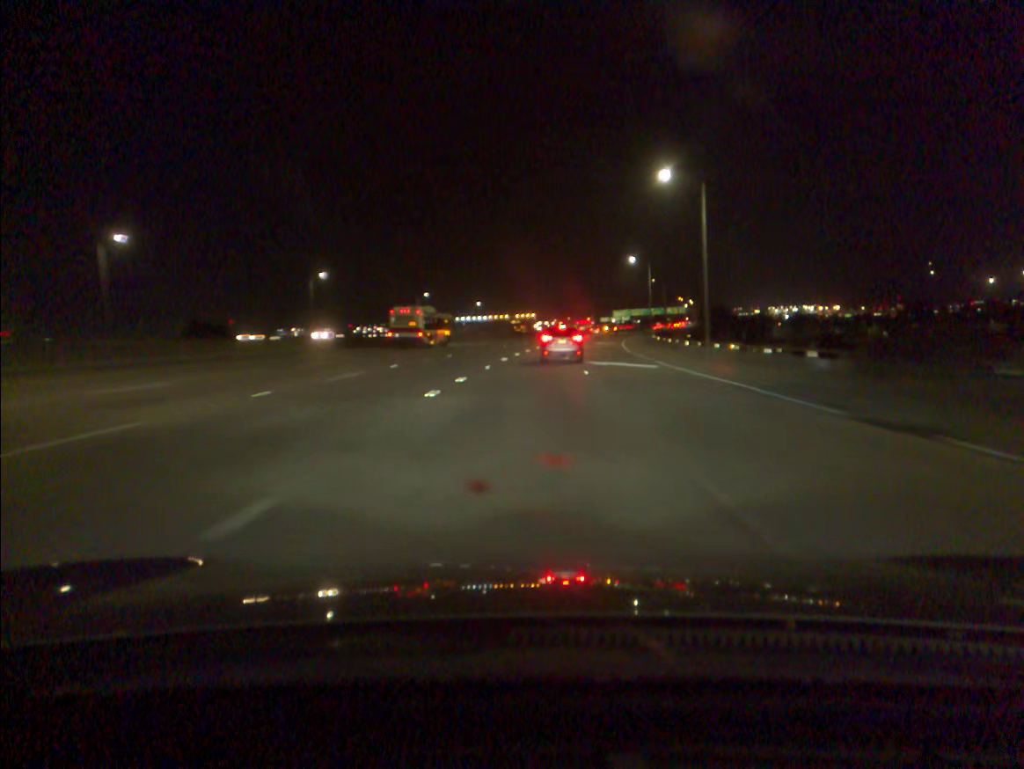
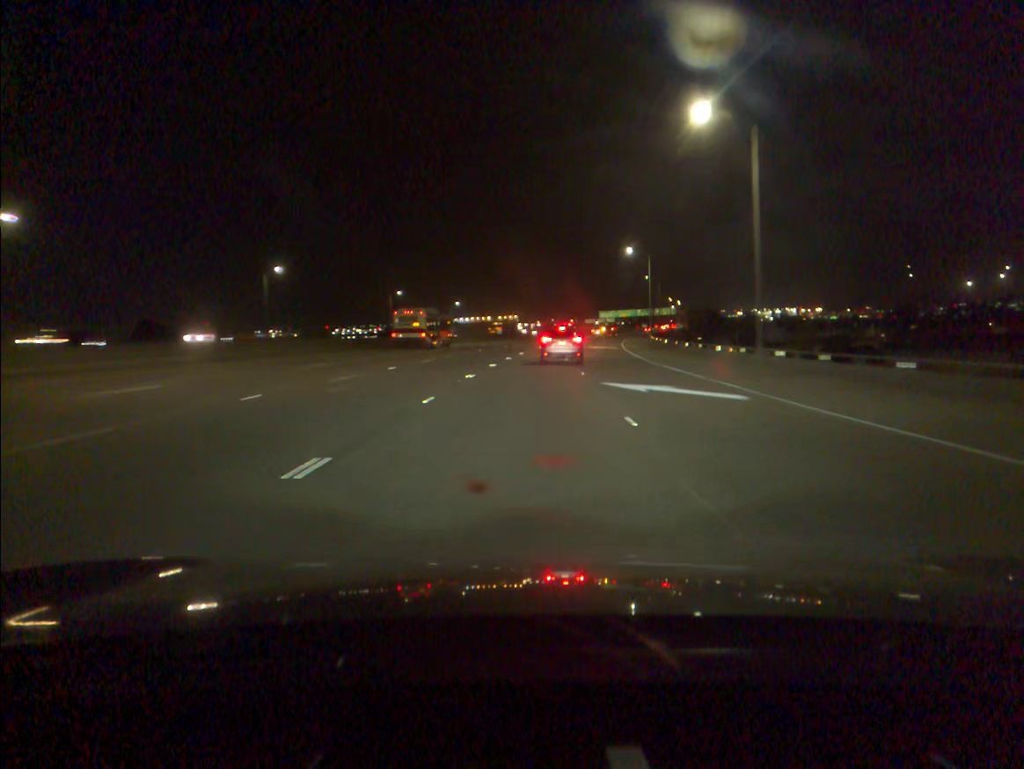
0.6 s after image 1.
(+0.1, +14.5) m; +1°
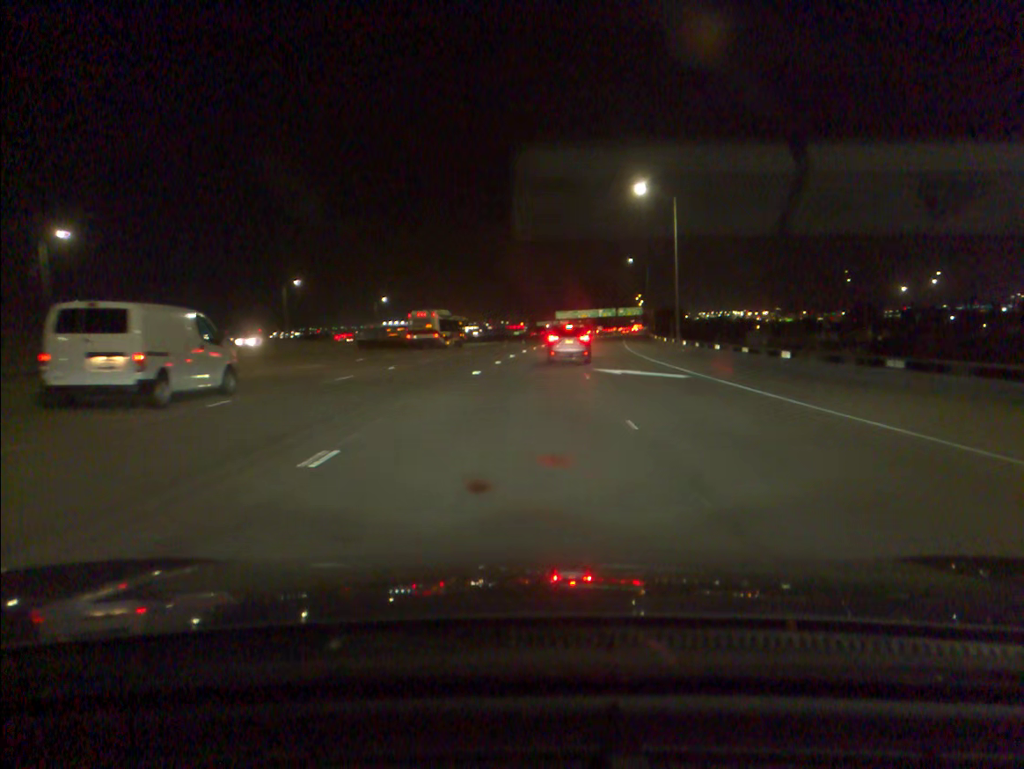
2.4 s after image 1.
(+1.3, +44.1) m; +4°
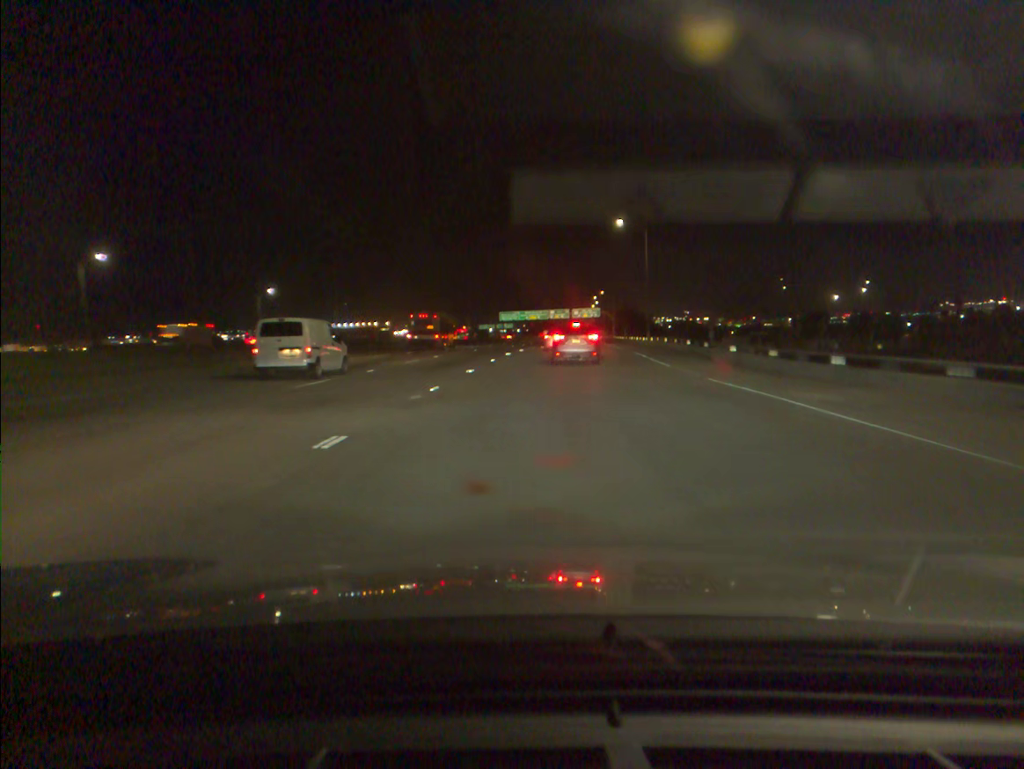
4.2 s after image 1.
(+1.6, +44.6) m; +4°
